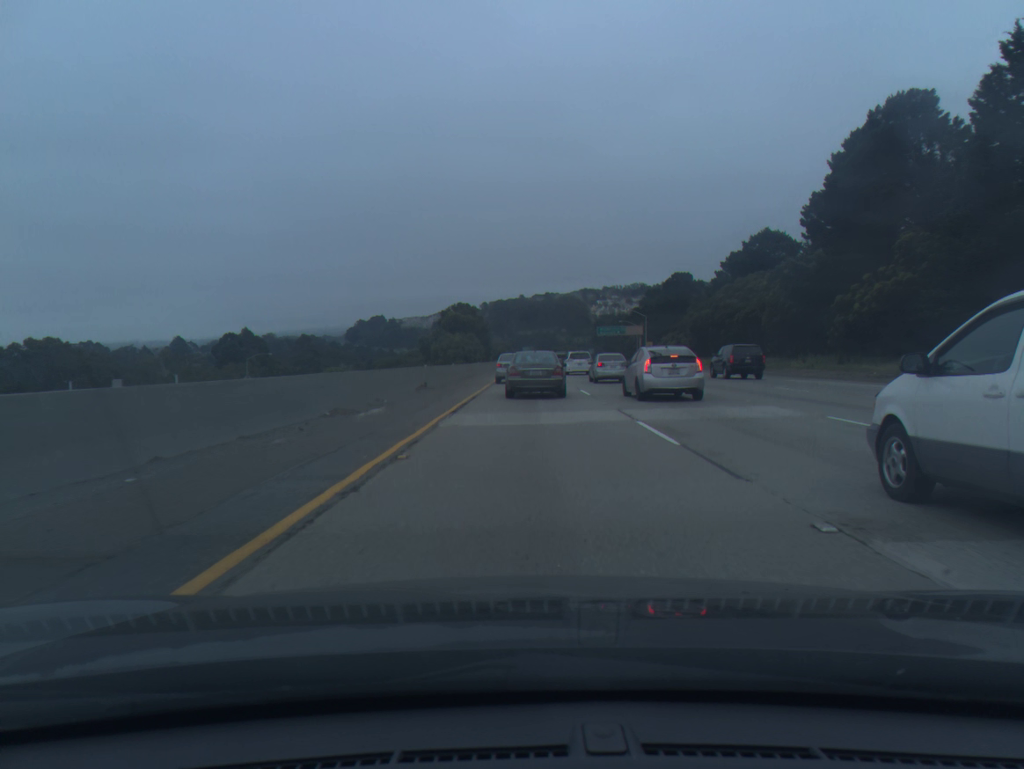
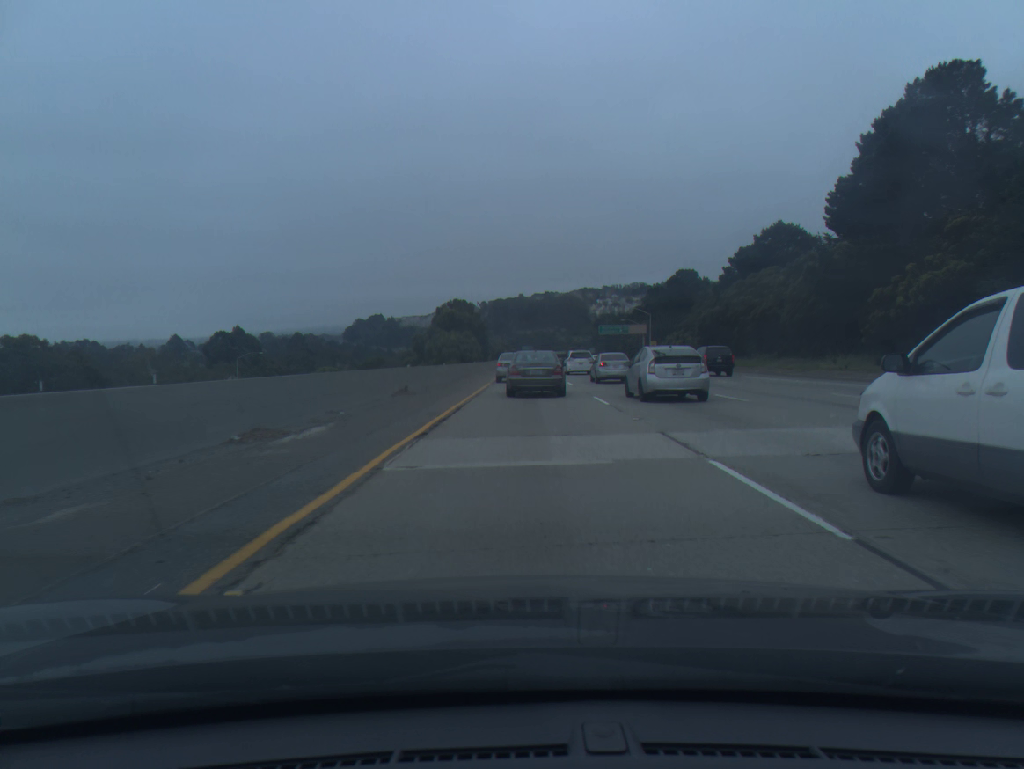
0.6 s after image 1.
(0.0, +5.6) m; 0°
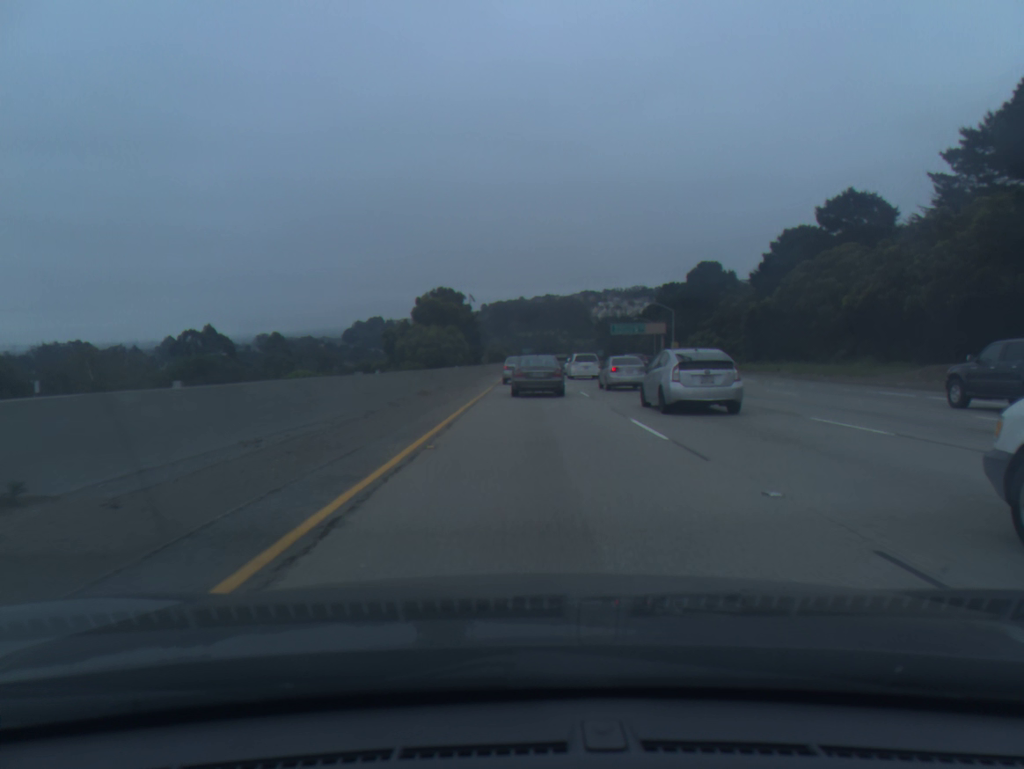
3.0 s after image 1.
(0.0, +22.3) m; 0°
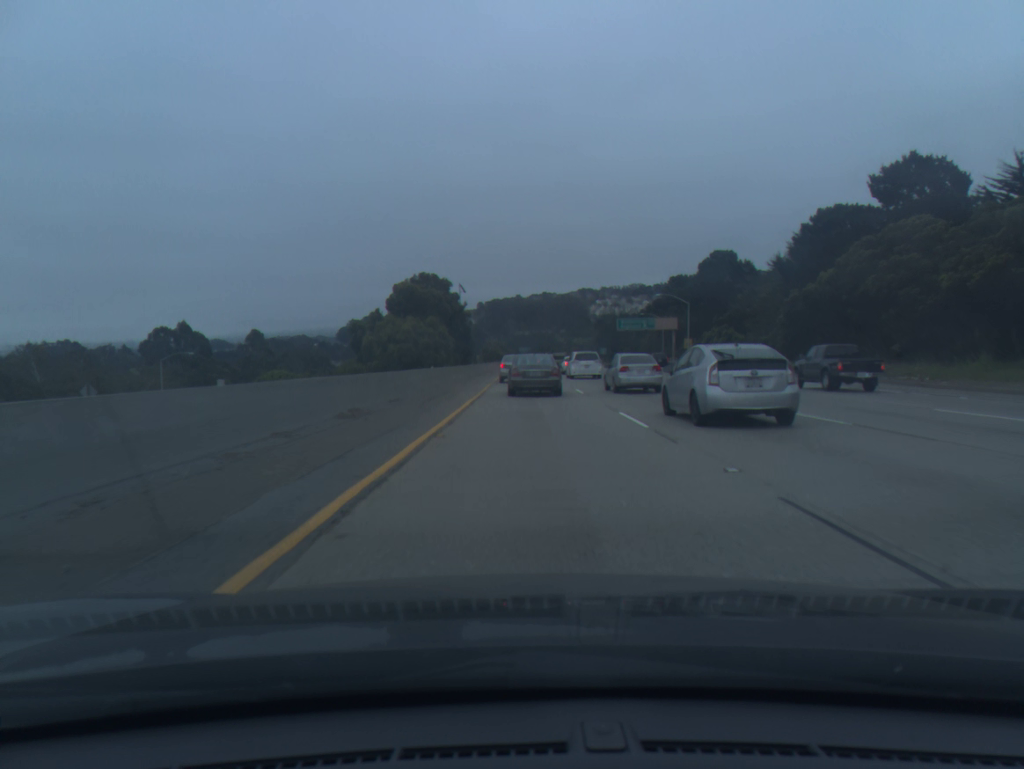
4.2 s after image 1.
(0.0, +13.0) m; 0°
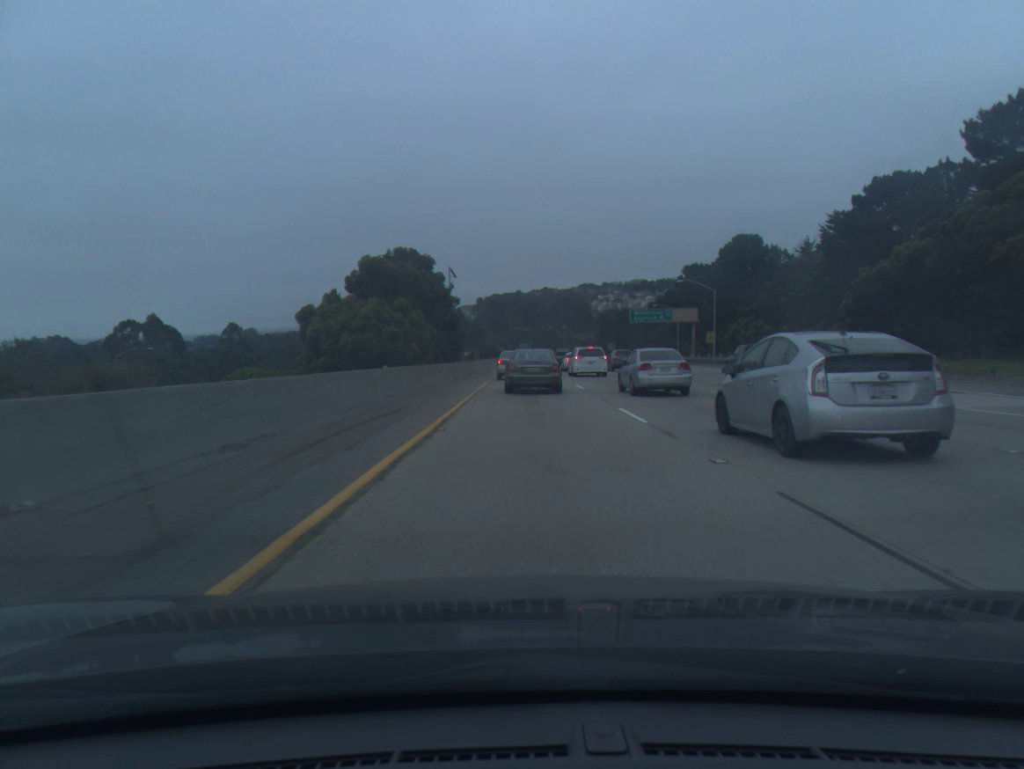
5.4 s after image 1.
(0.0, +14.1) m; 0°
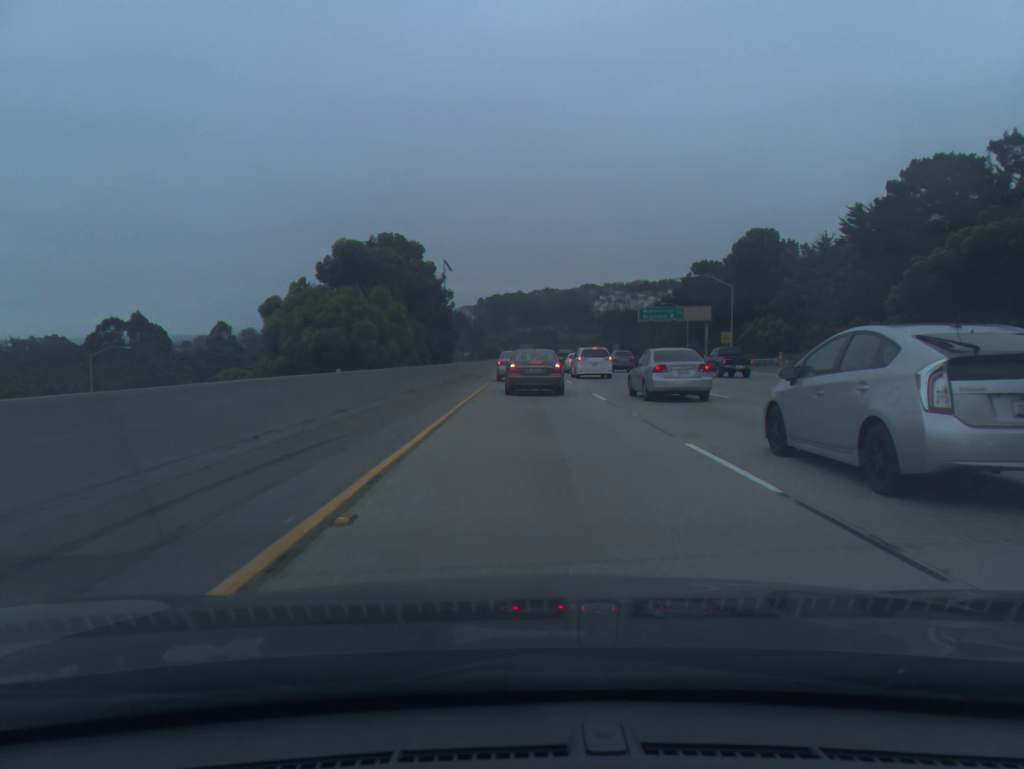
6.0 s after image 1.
(0.0, +7.1) m; 0°
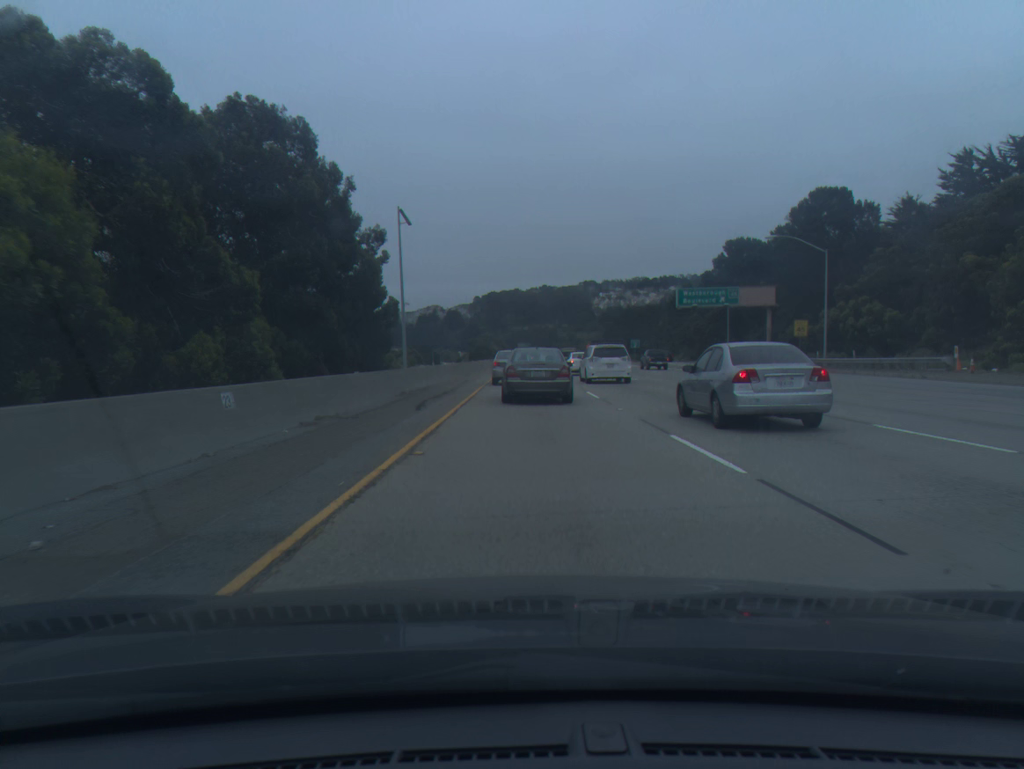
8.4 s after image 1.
(0.0, +27.6) m; 0°
